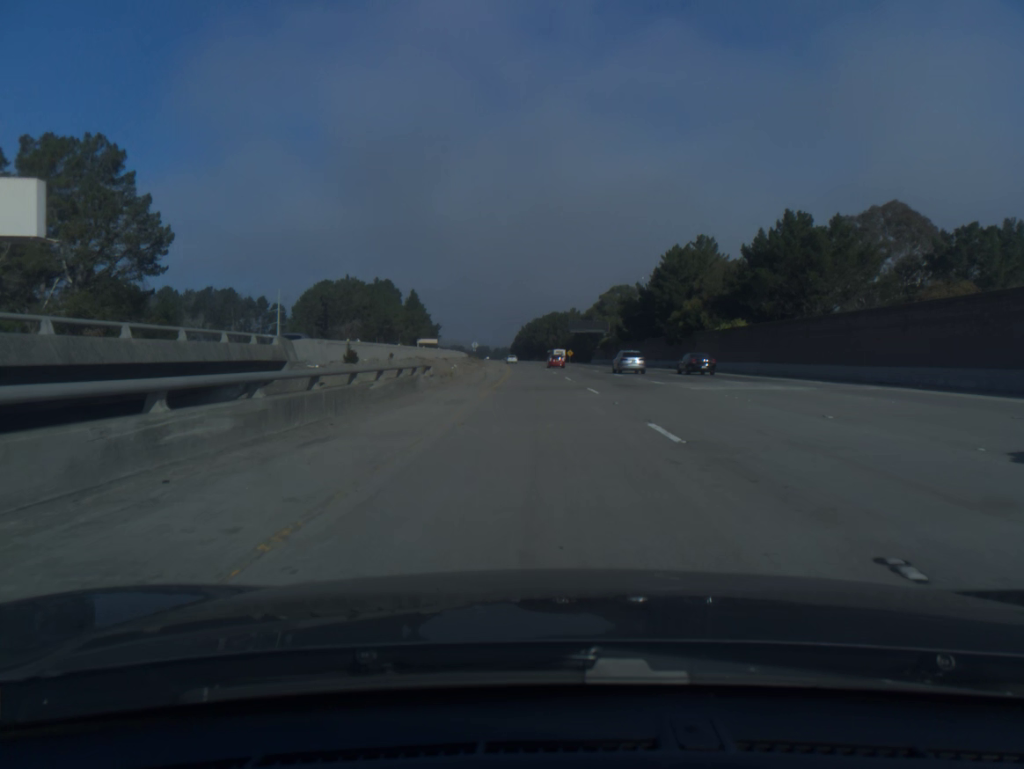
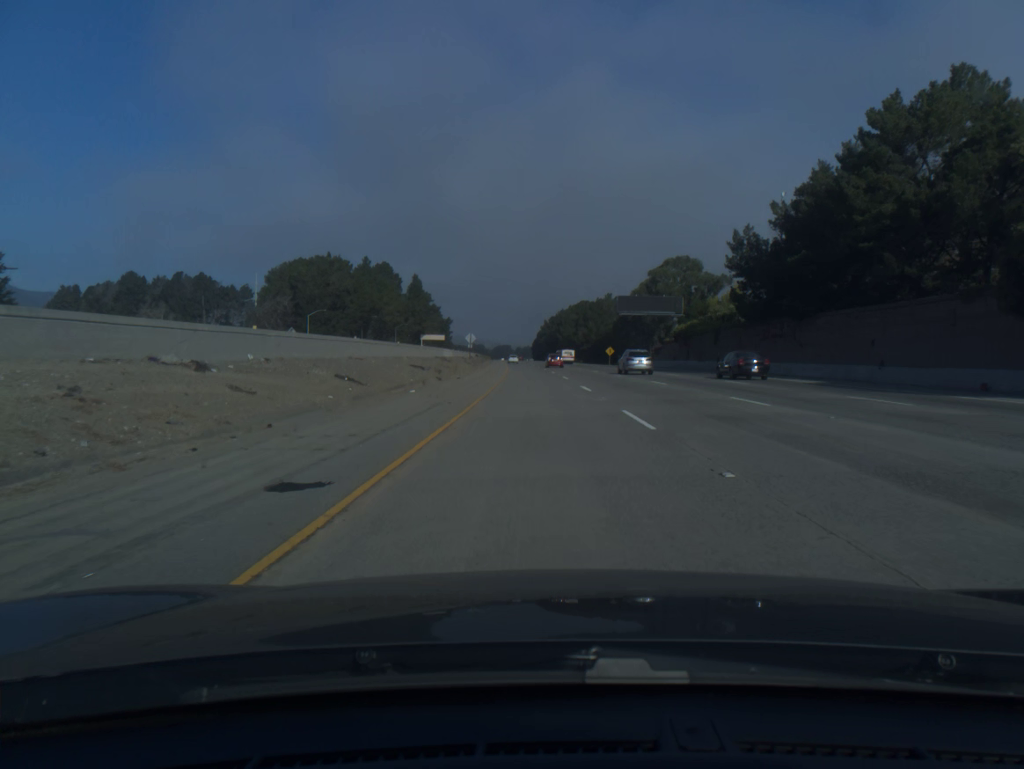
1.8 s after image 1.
(-1.0, +58.3) m; -2°
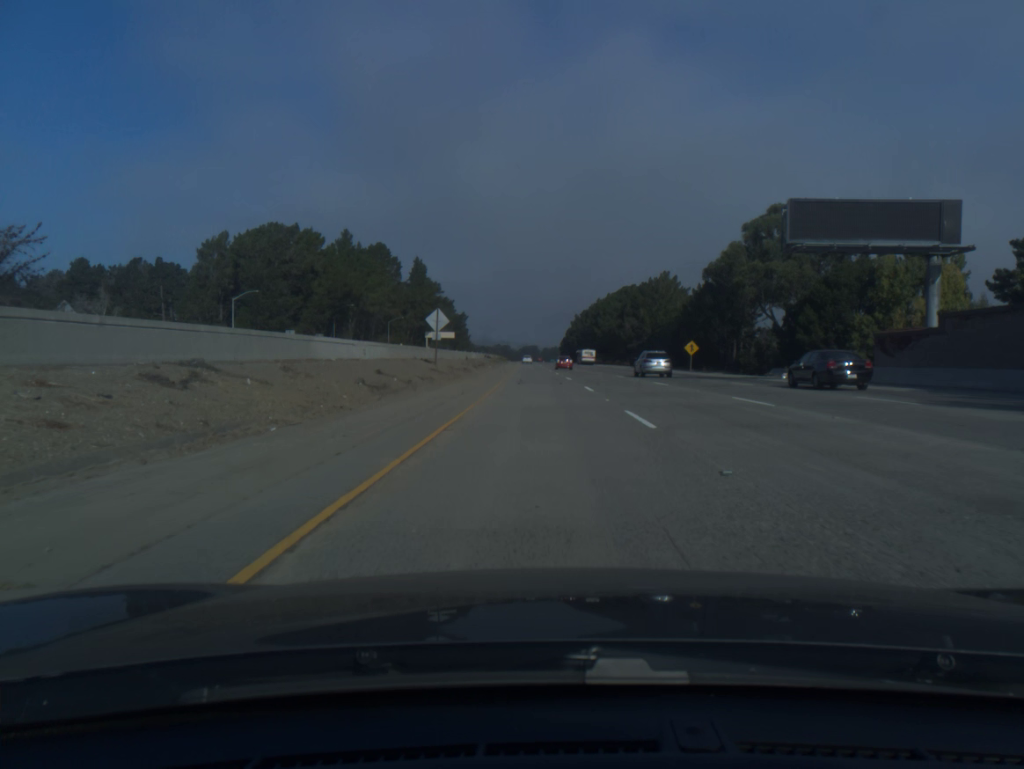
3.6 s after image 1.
(-1.0, +58.5) m; -2°
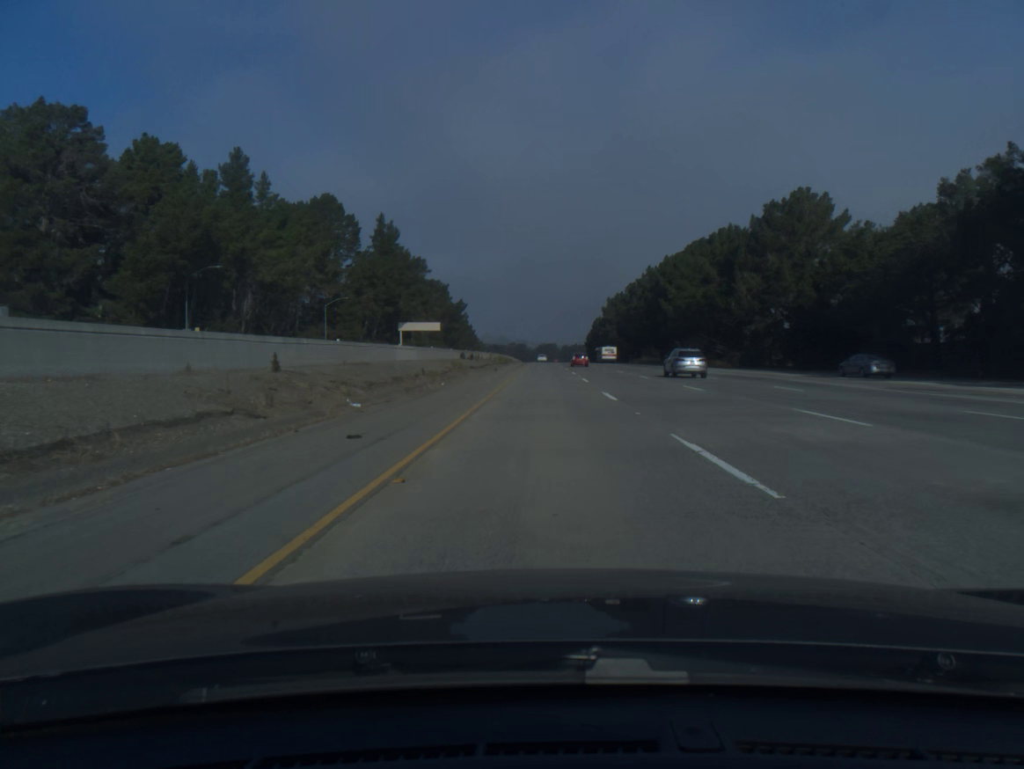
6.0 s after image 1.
(-1.3, +78.4) m; -1°
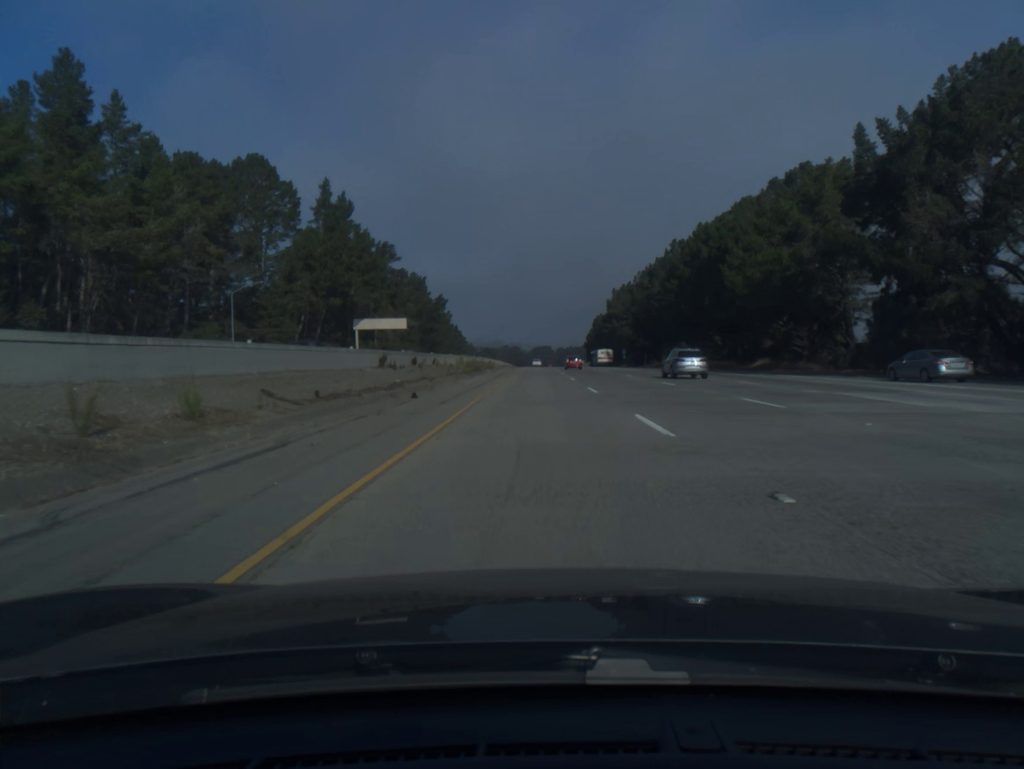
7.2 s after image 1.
(+0.1, +39.4) m; 0°
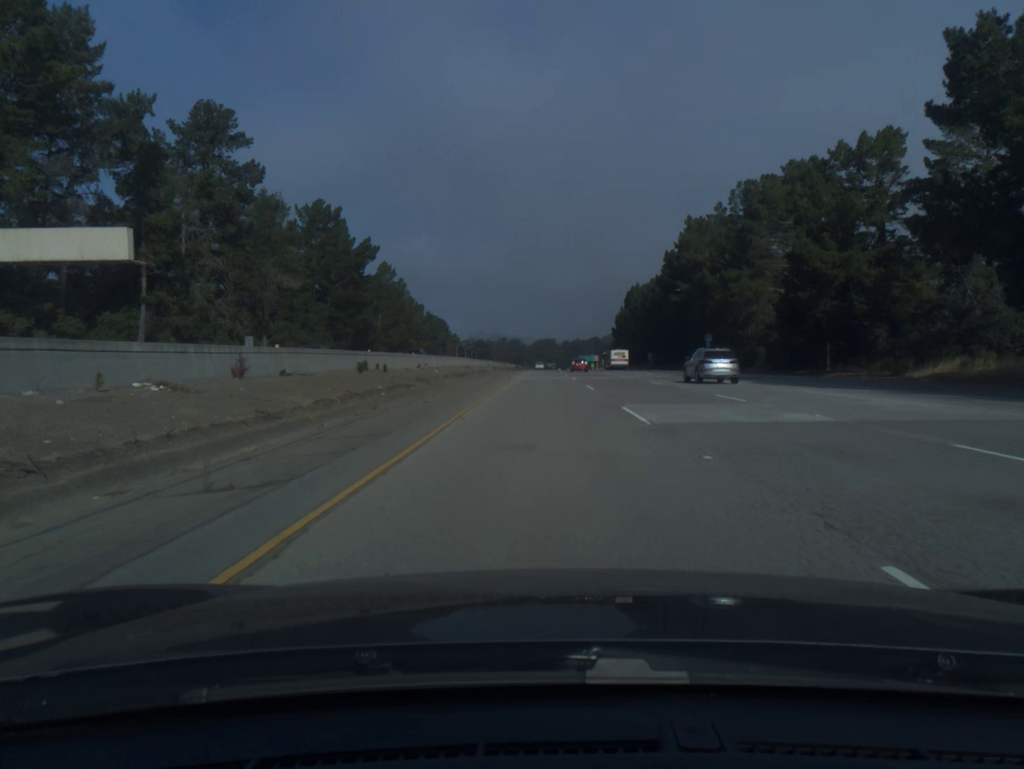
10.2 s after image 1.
(-0.4, +99.1) m; 0°
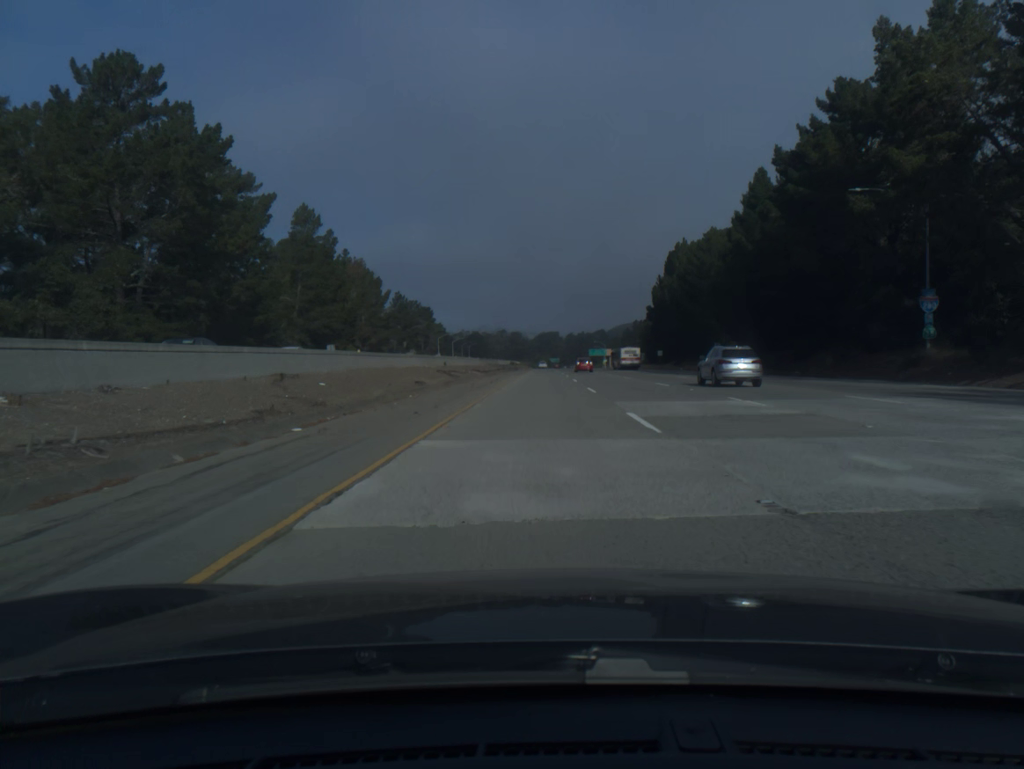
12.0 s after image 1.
(+0.1, +60.5) m; 0°
